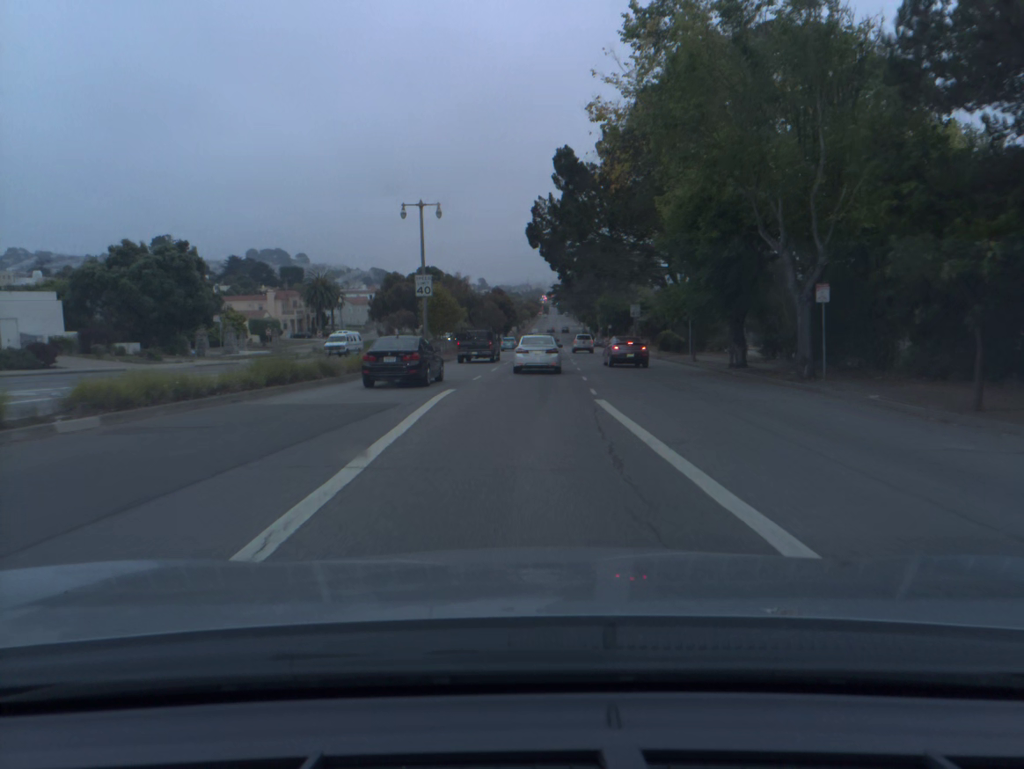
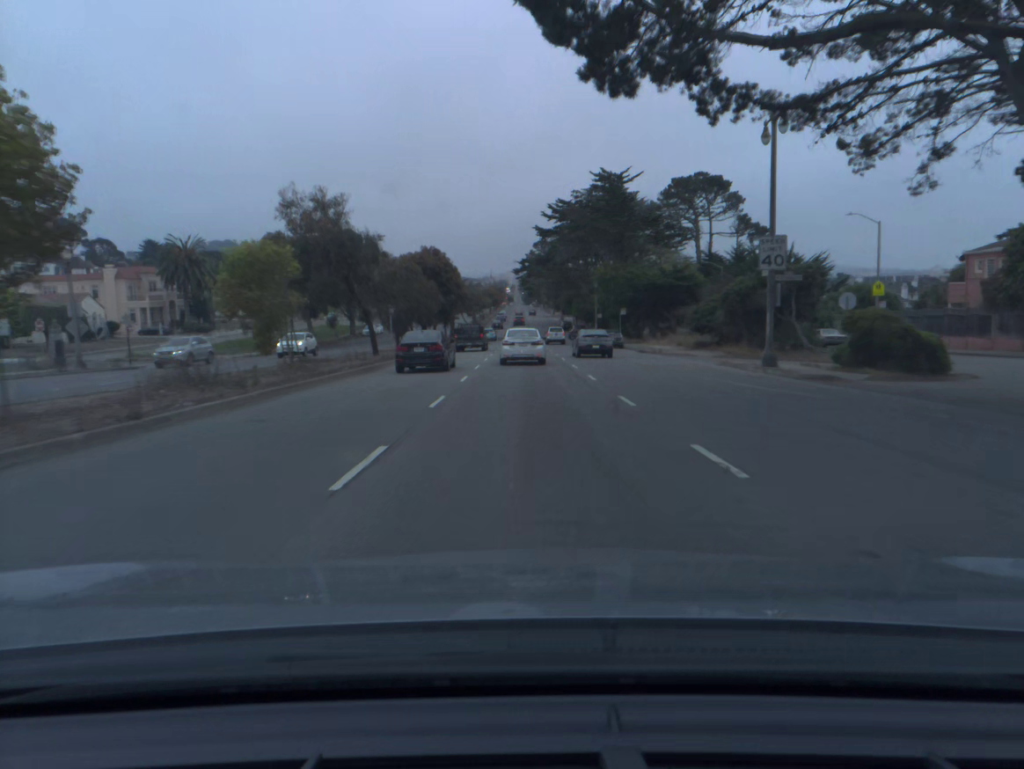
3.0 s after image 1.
(+1.0, +48.3) m; +3°
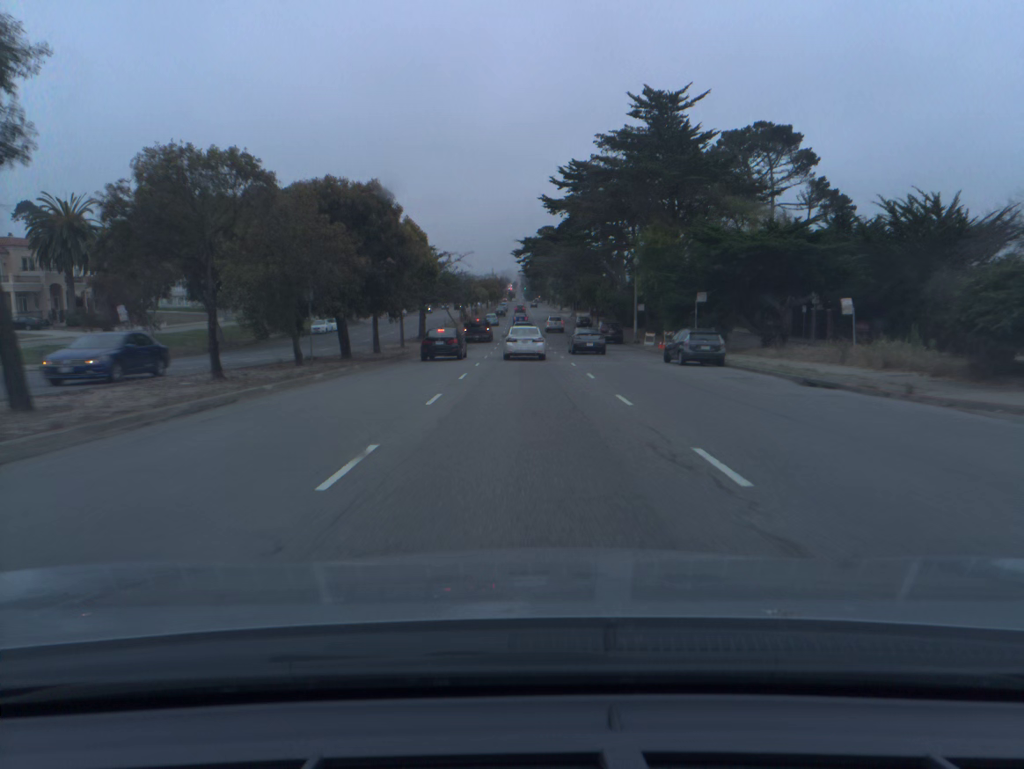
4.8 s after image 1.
(0.0, +29.5) m; 0°
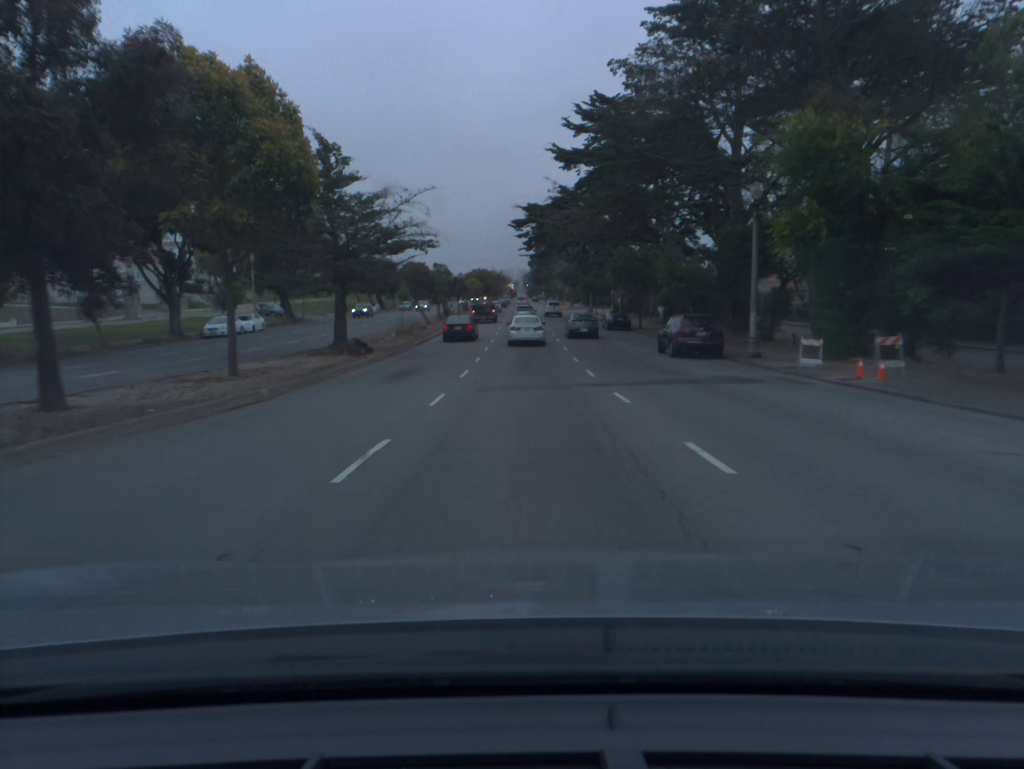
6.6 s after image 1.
(-0.1, +29.2) m; 0°
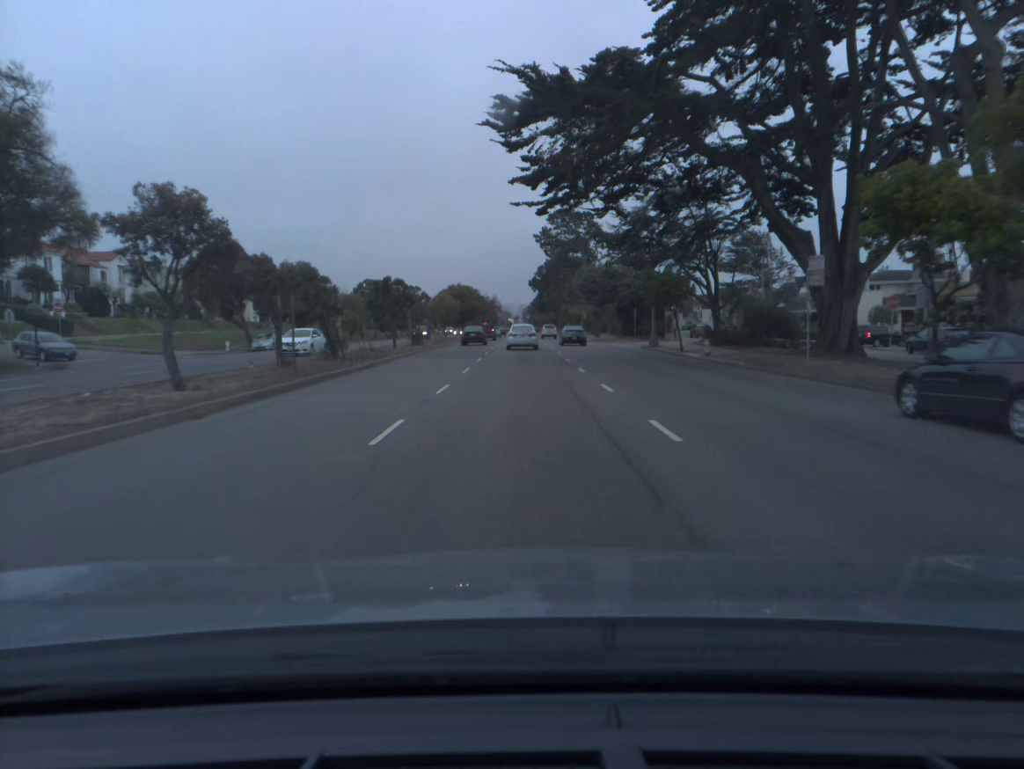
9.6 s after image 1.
(+0.1, +47.8) m; 0°
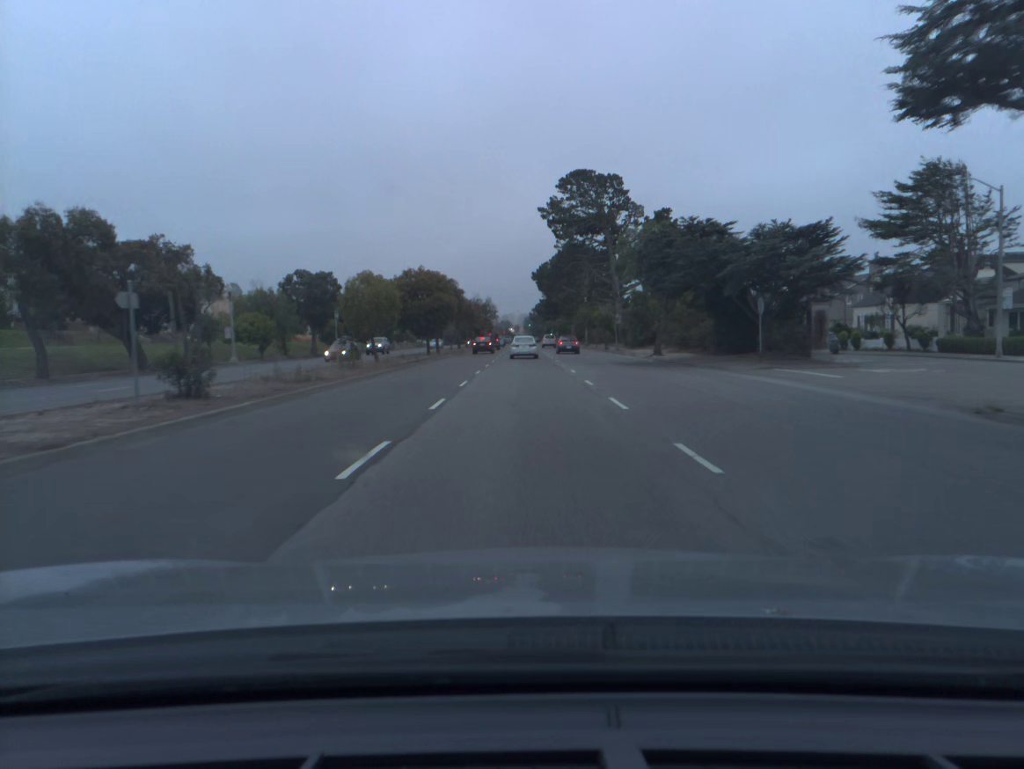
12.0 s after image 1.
(-0.1, +38.5) m; 0°
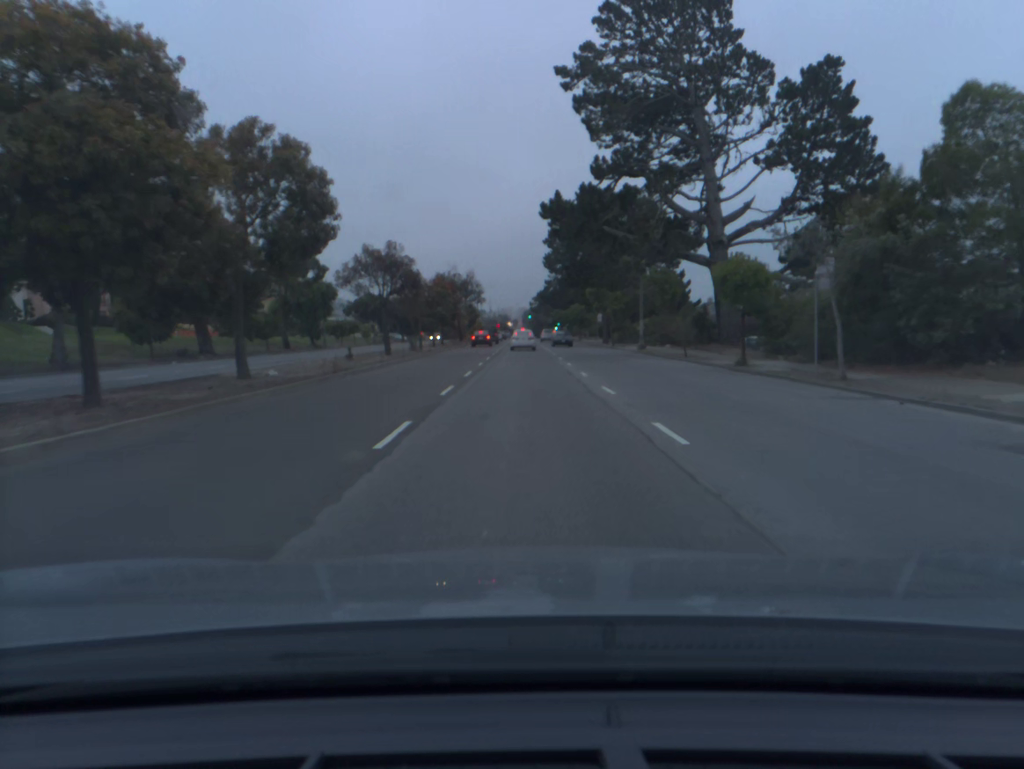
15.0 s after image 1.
(0.0, +49.2) m; 0°
